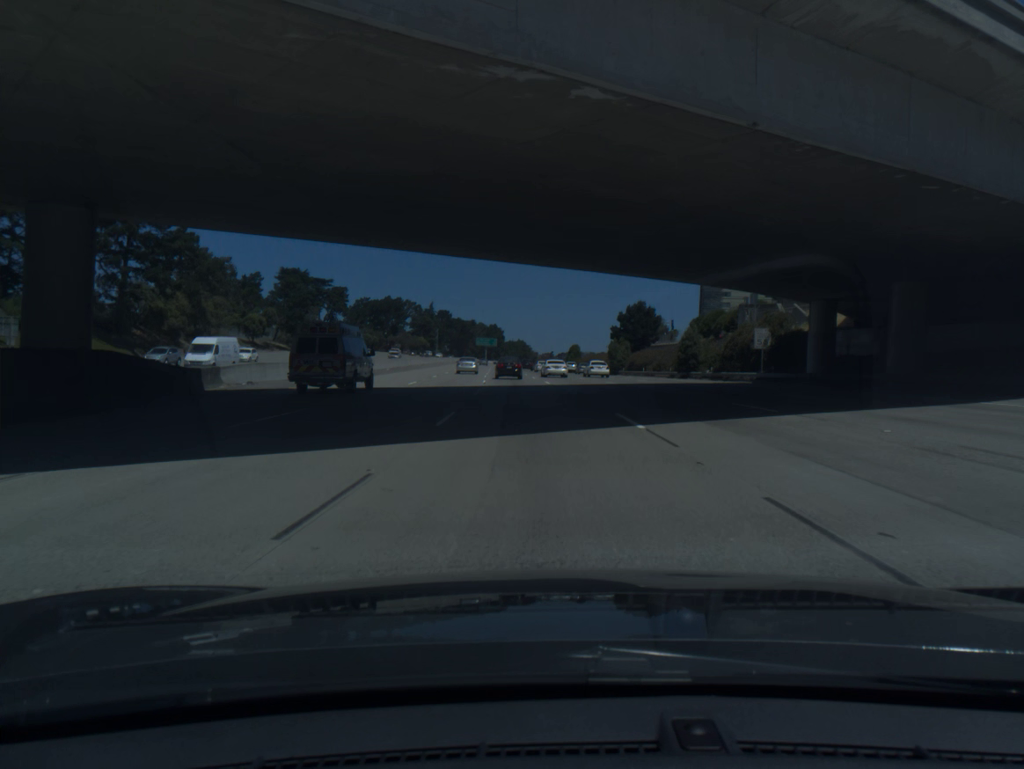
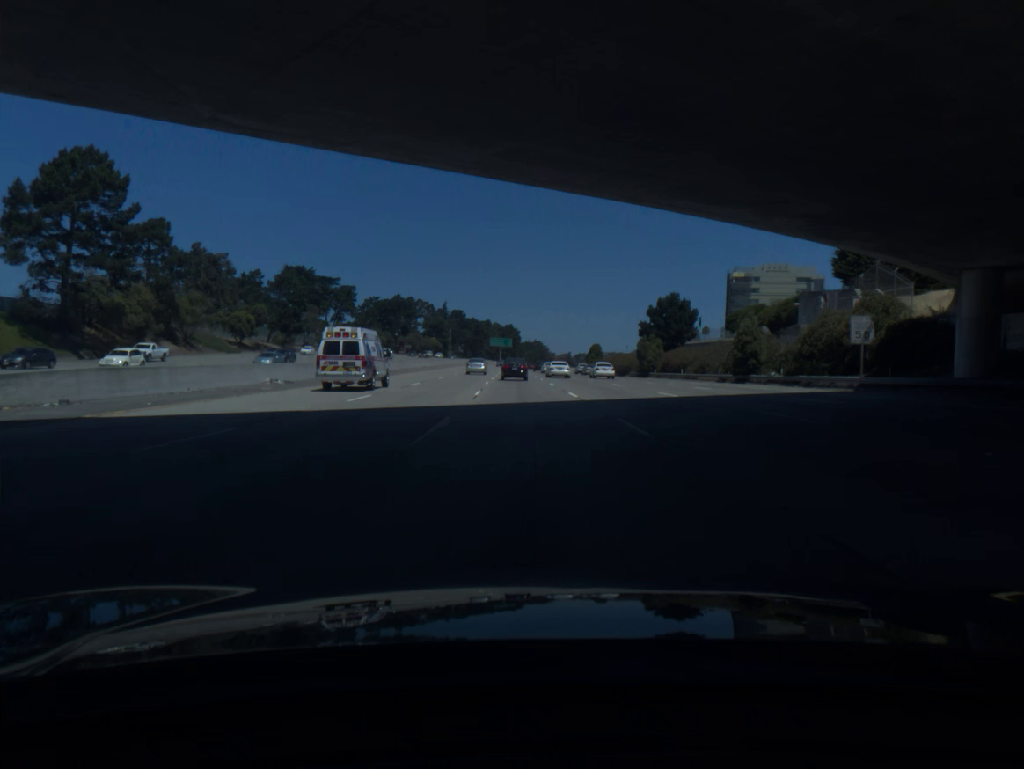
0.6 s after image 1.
(-0.2, +15.2) m; -1°
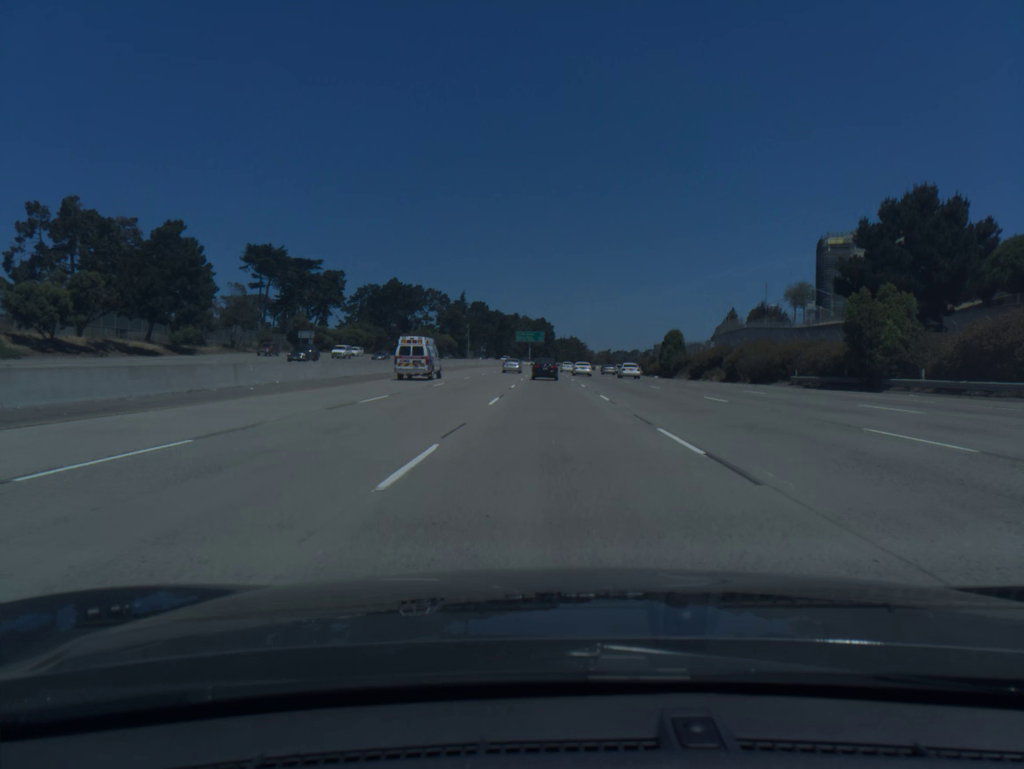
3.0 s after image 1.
(-2.0, +60.3) m; -3°
